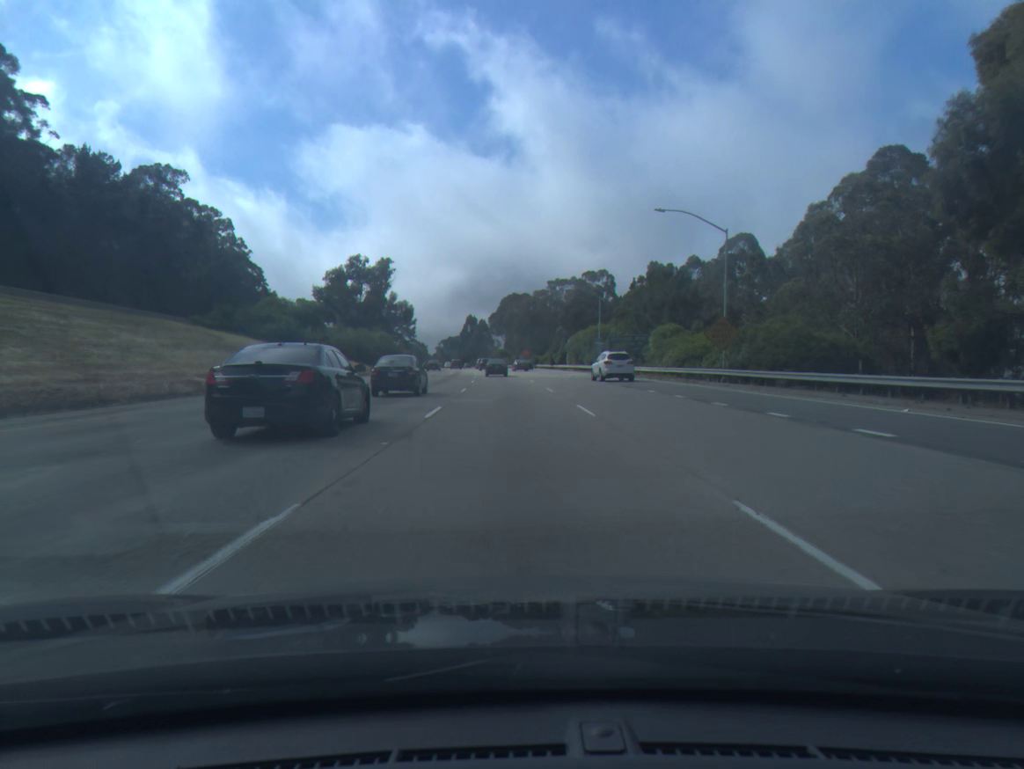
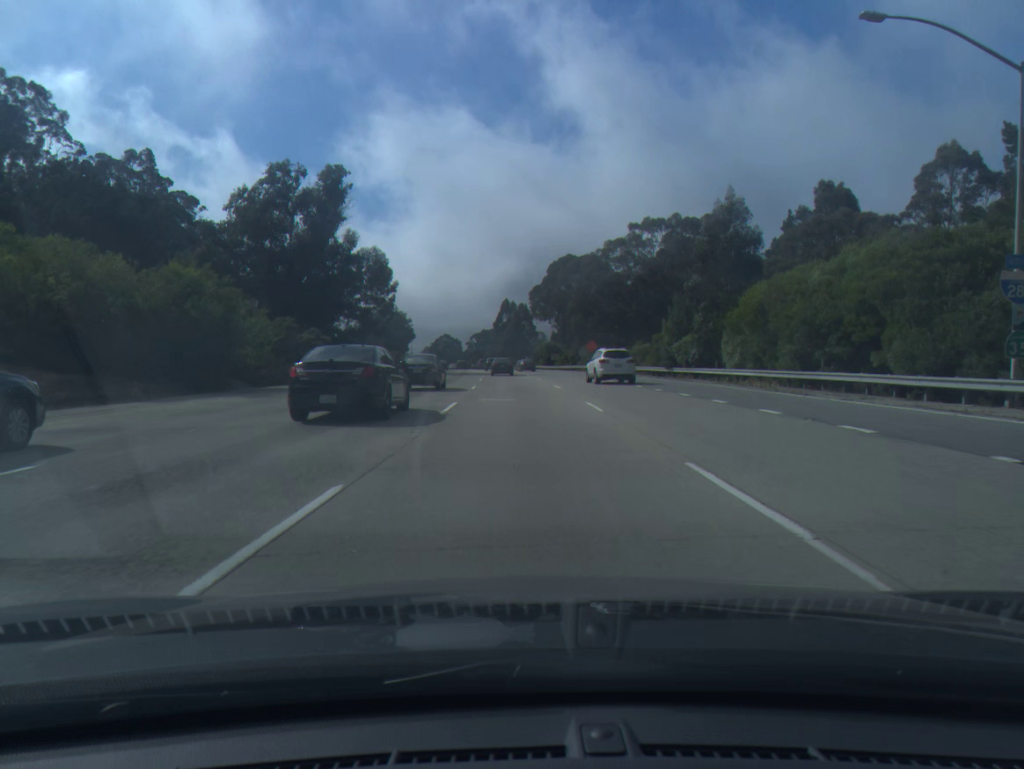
(-2.1, +71.8) m; -3°
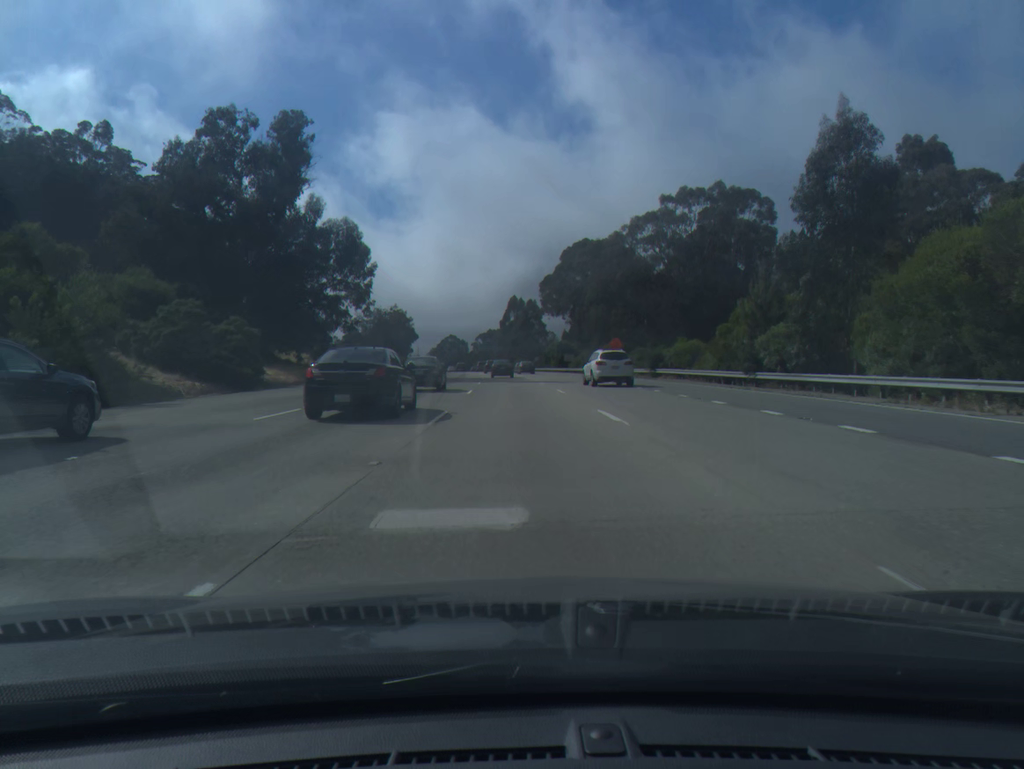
(-0.1, +18.1) m; -1°
